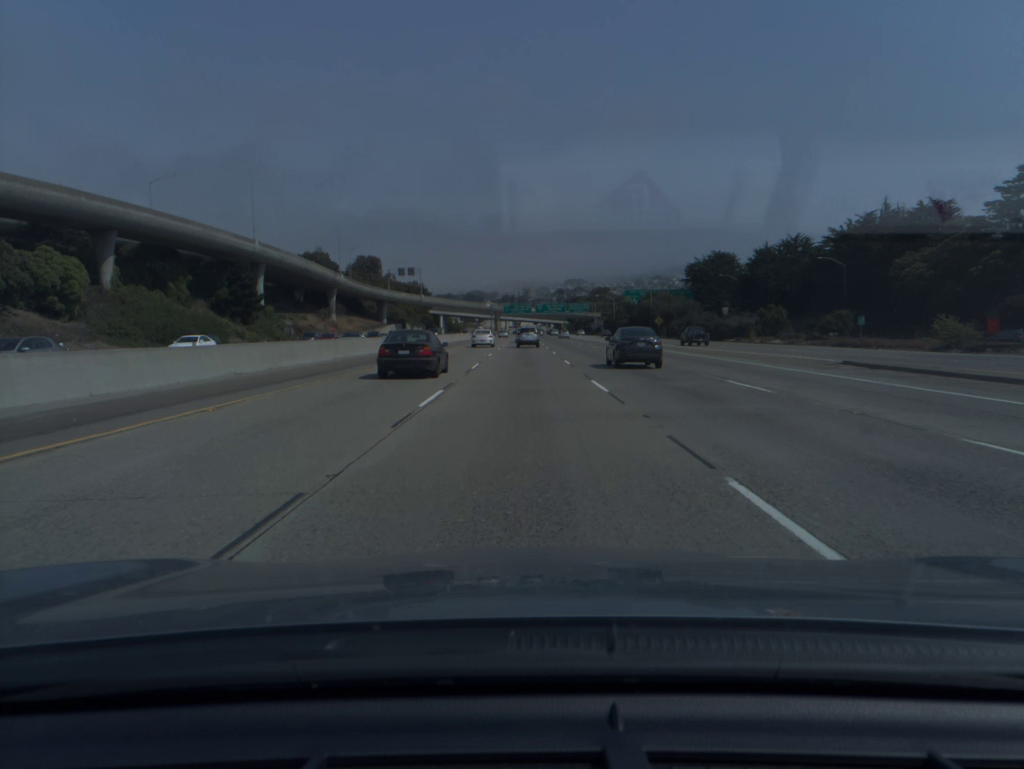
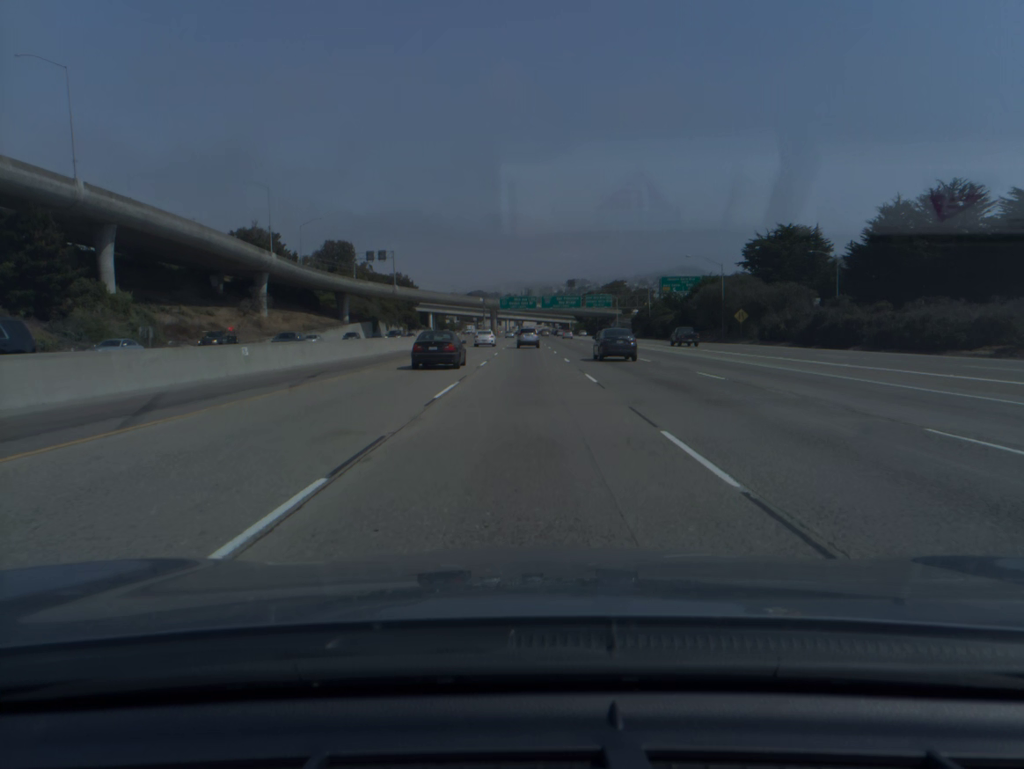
(-0.1, +53.9) m; 0°
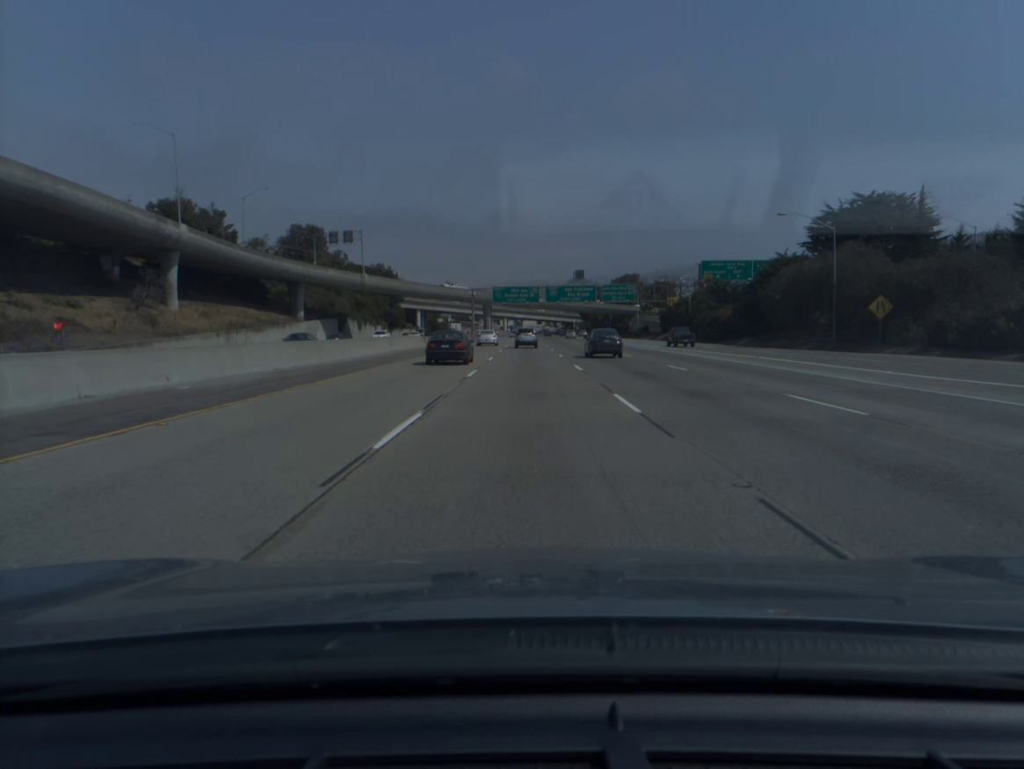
(0.0, +35.9) m; 0°
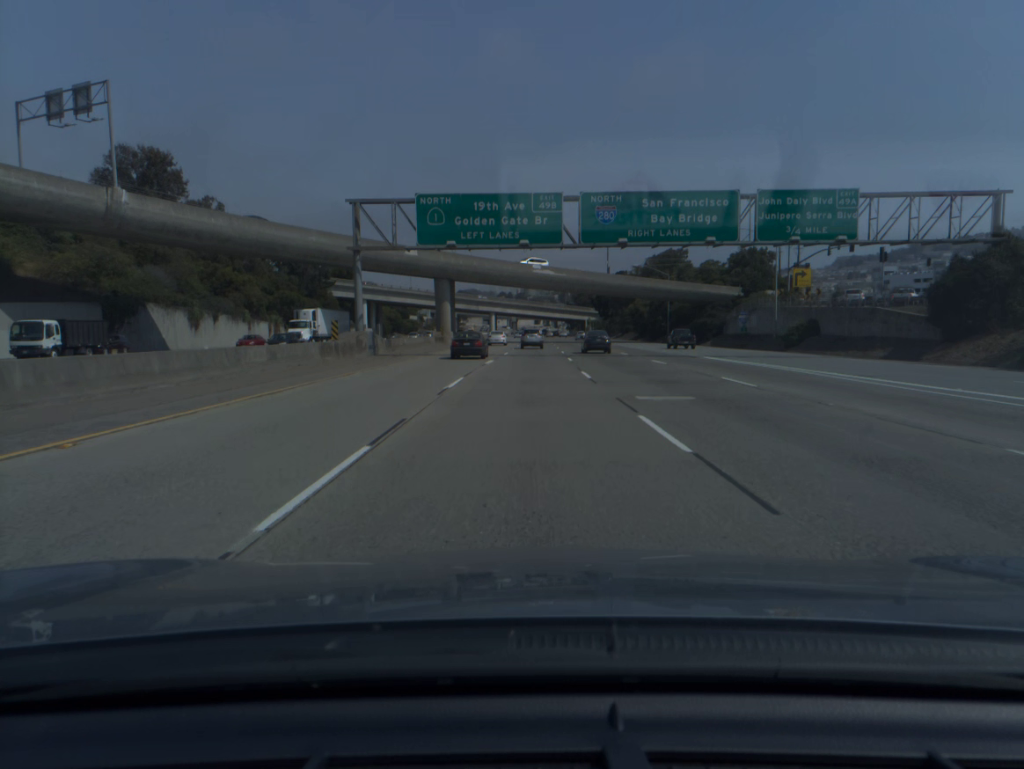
(+0.2, +89.8) m; 0°
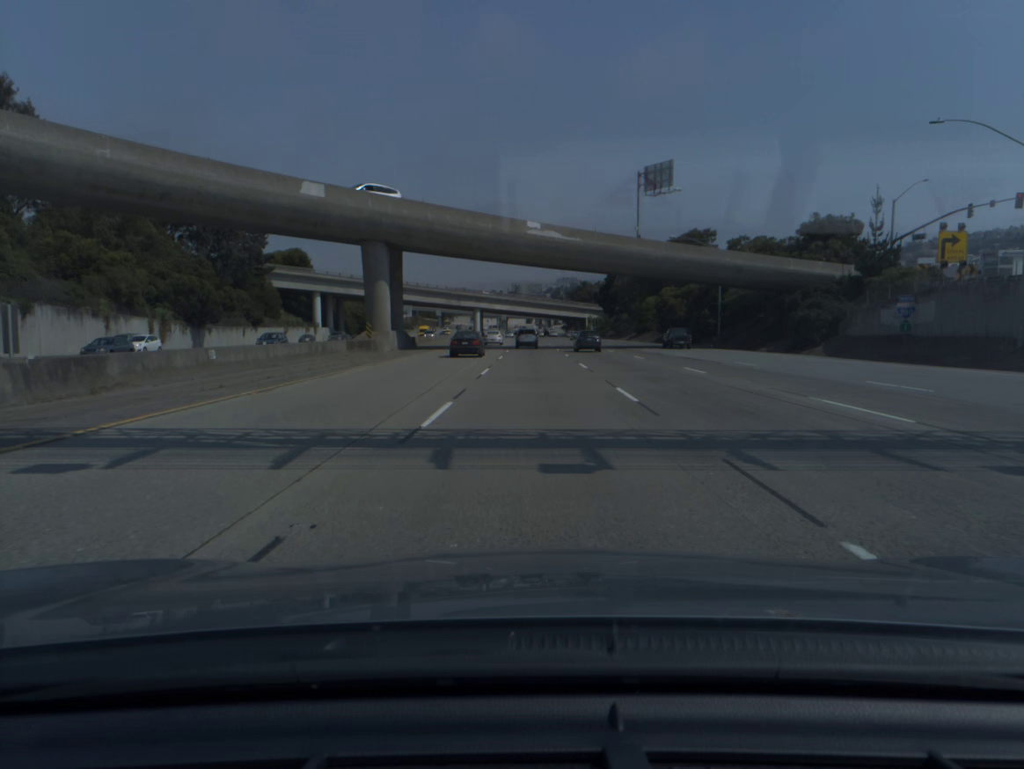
(+0.1, +36.0) m; +1°
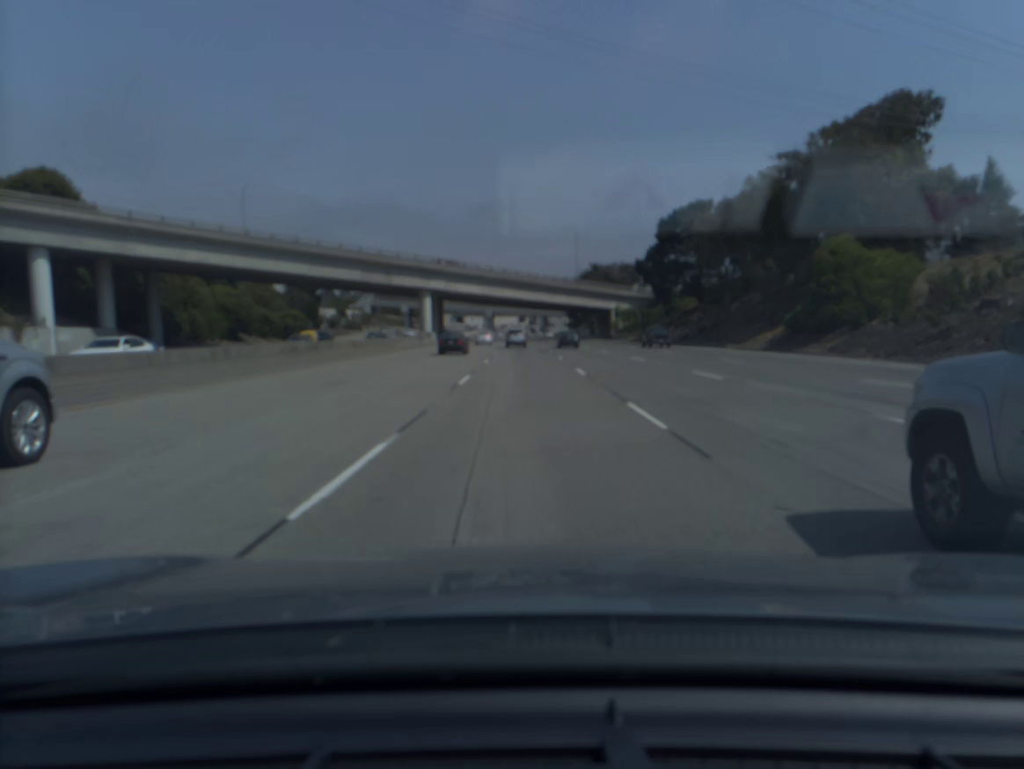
(+0.8, +90.5) m; 0°
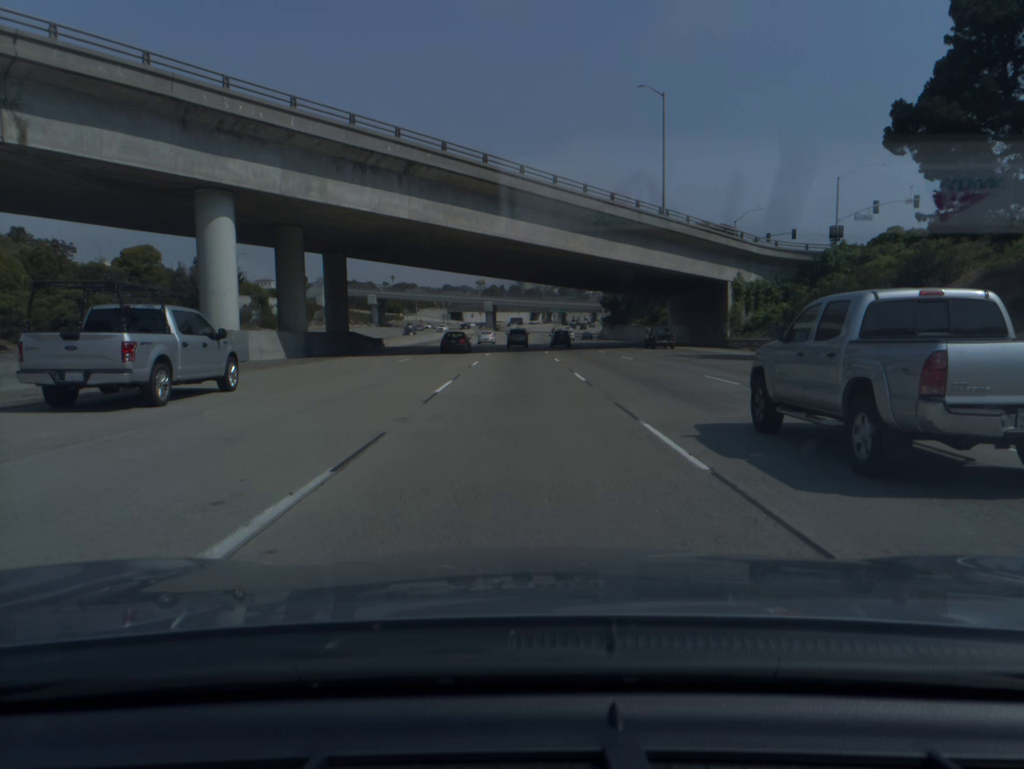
(-0.3, +74.0) m; -1°
